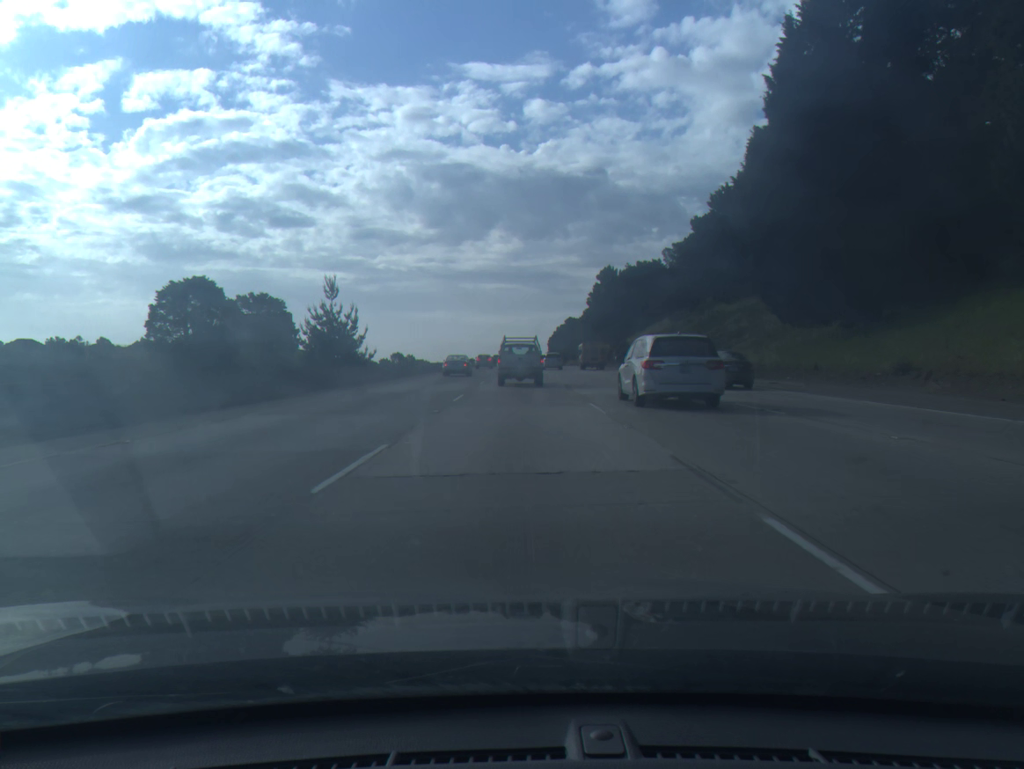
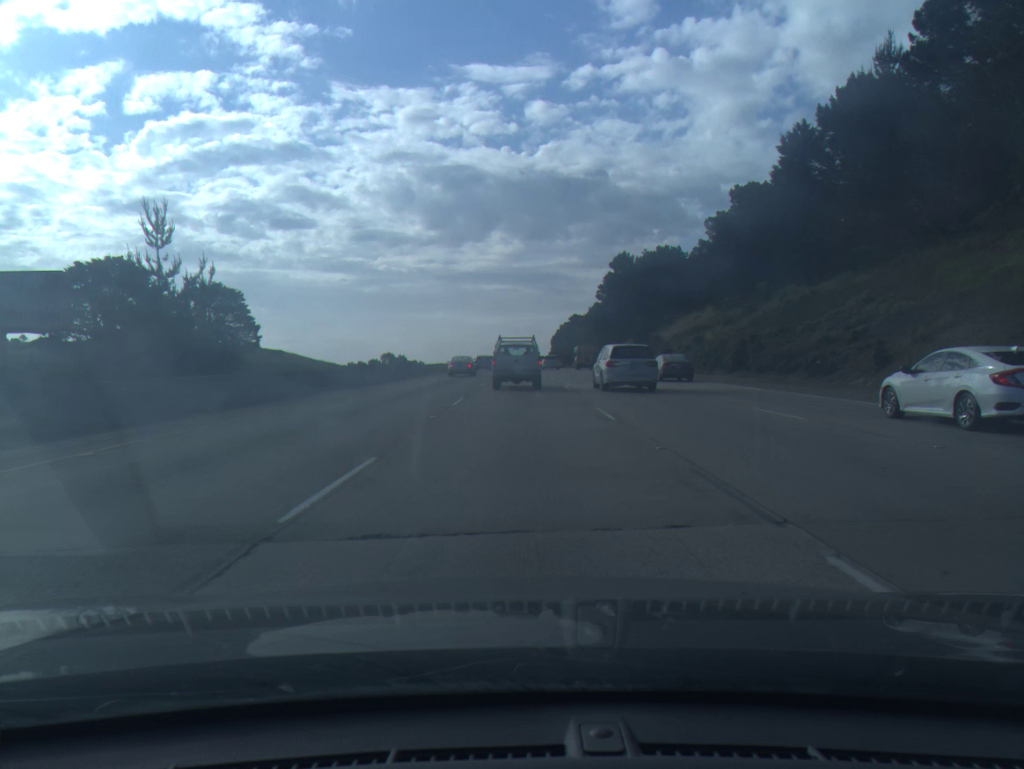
(0.0, +30.5) m; 0°
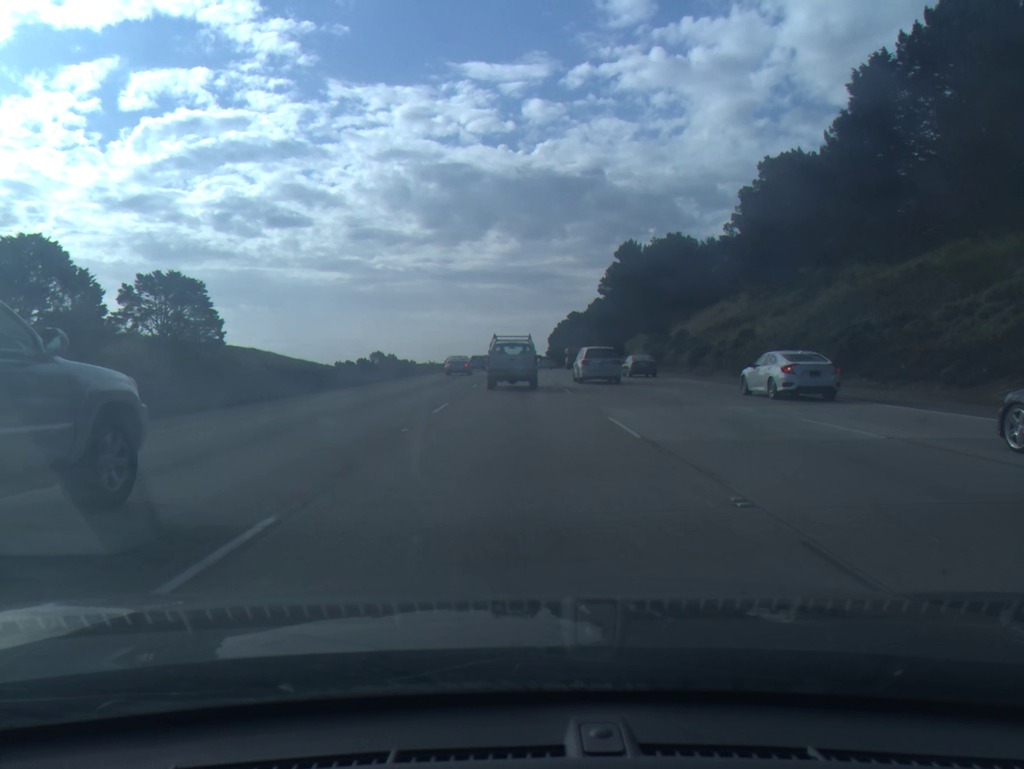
(0.0, +18.3) m; 0°
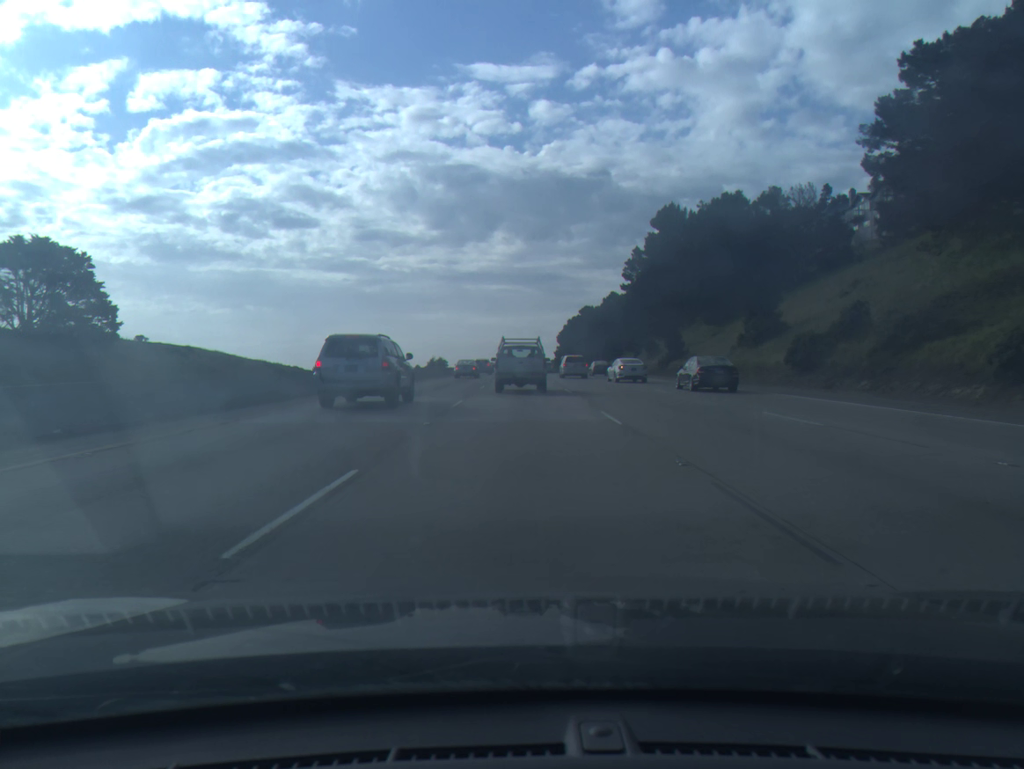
(-0.2, +41.2) m; 0°
